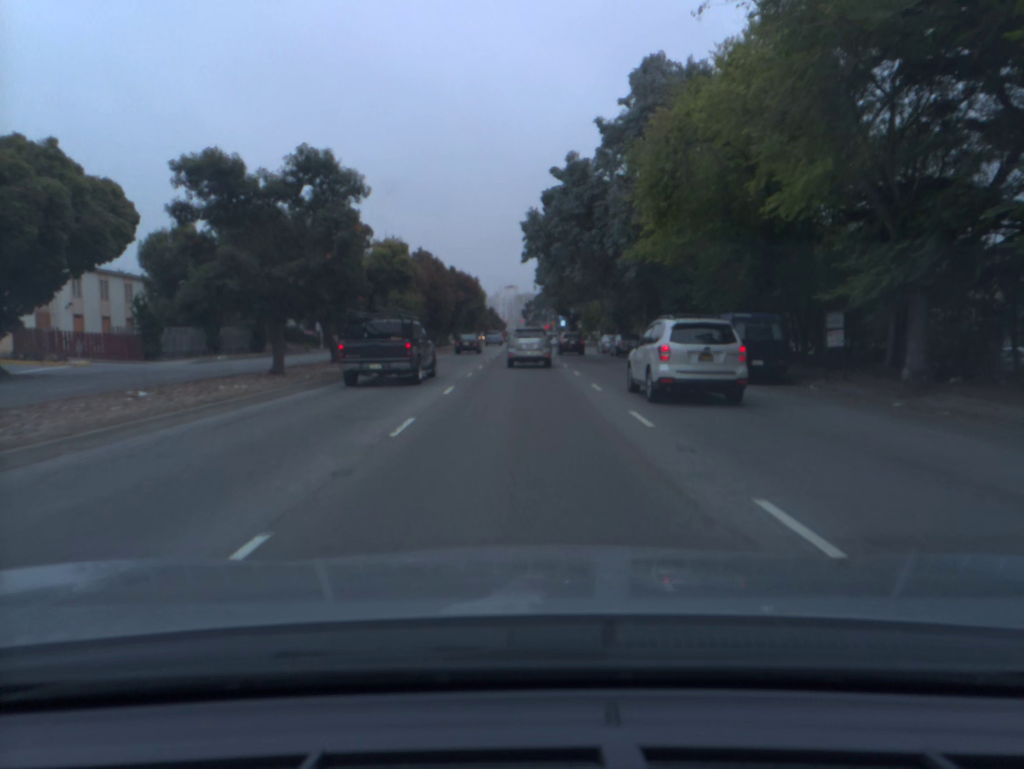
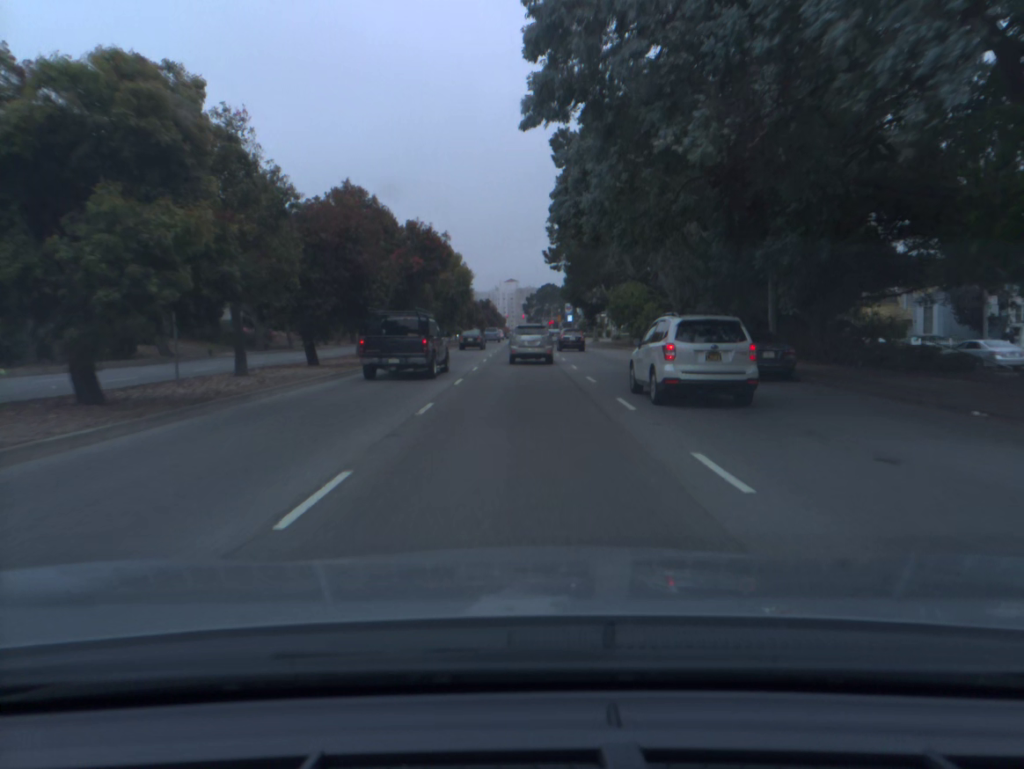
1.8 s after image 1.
(0.0, +26.3) m; 0°
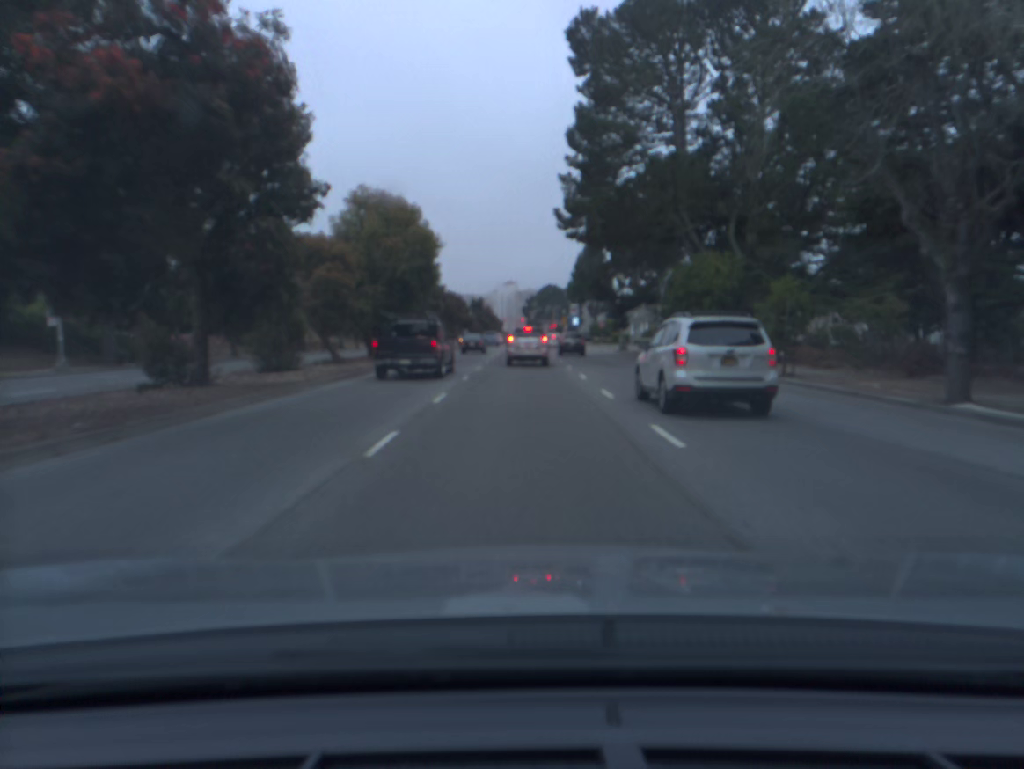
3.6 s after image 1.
(0.0, +26.3) m; 0°
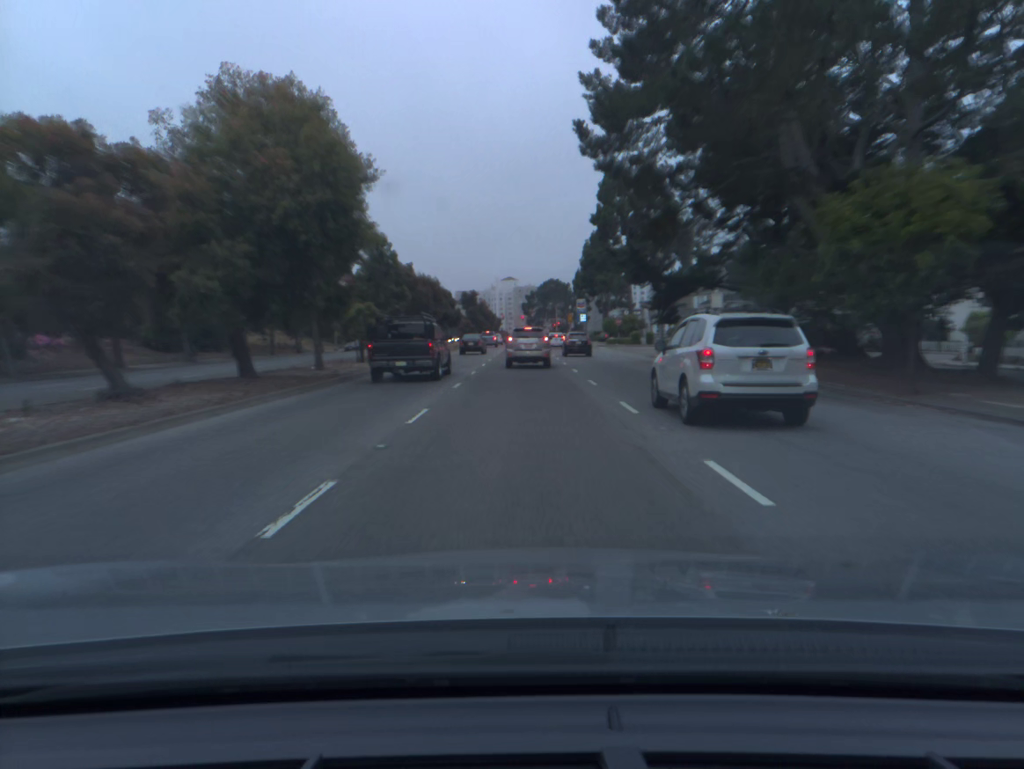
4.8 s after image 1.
(0.0, +17.7) m; 0°
